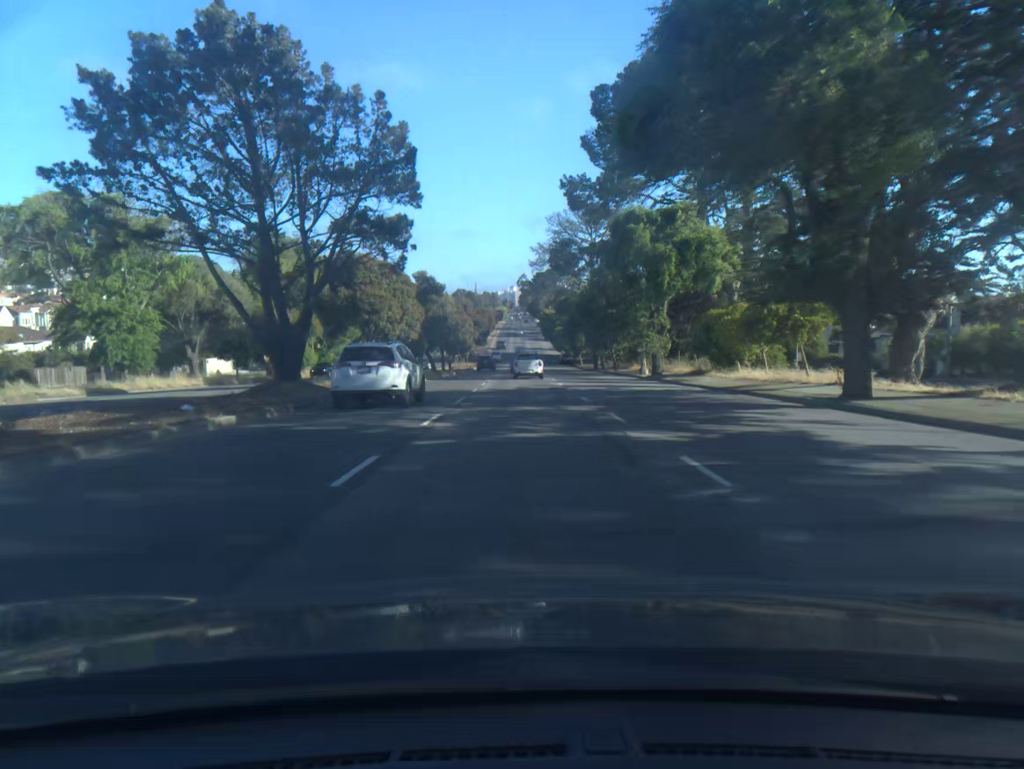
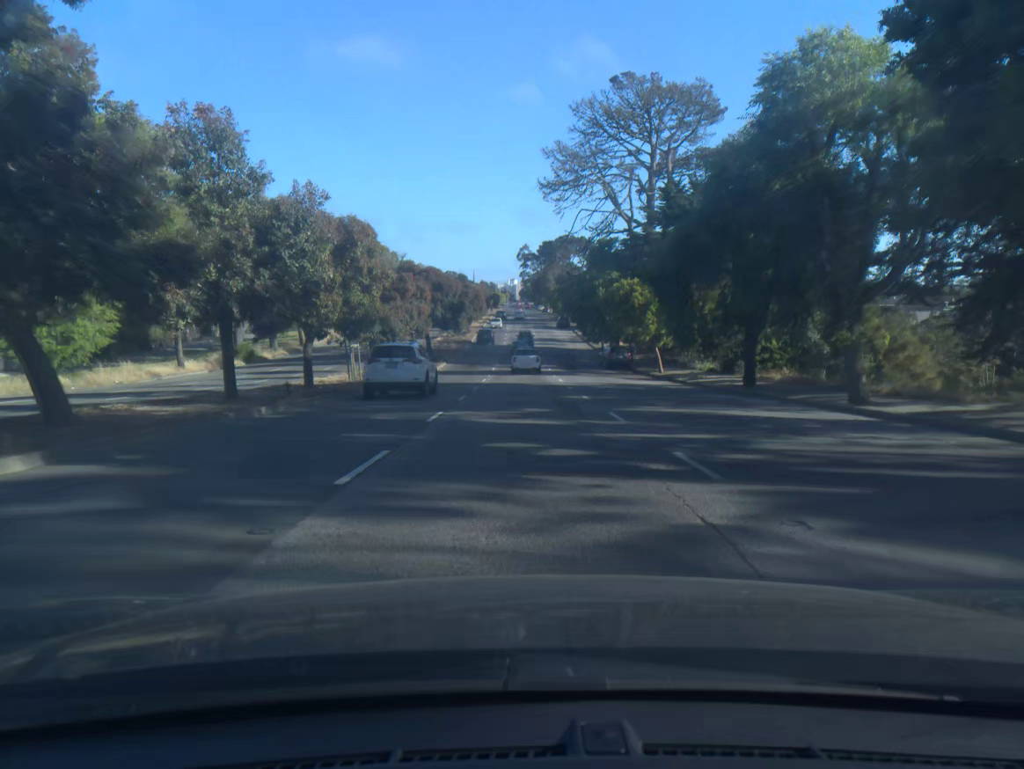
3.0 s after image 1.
(-0.1, +57.8) m; 0°
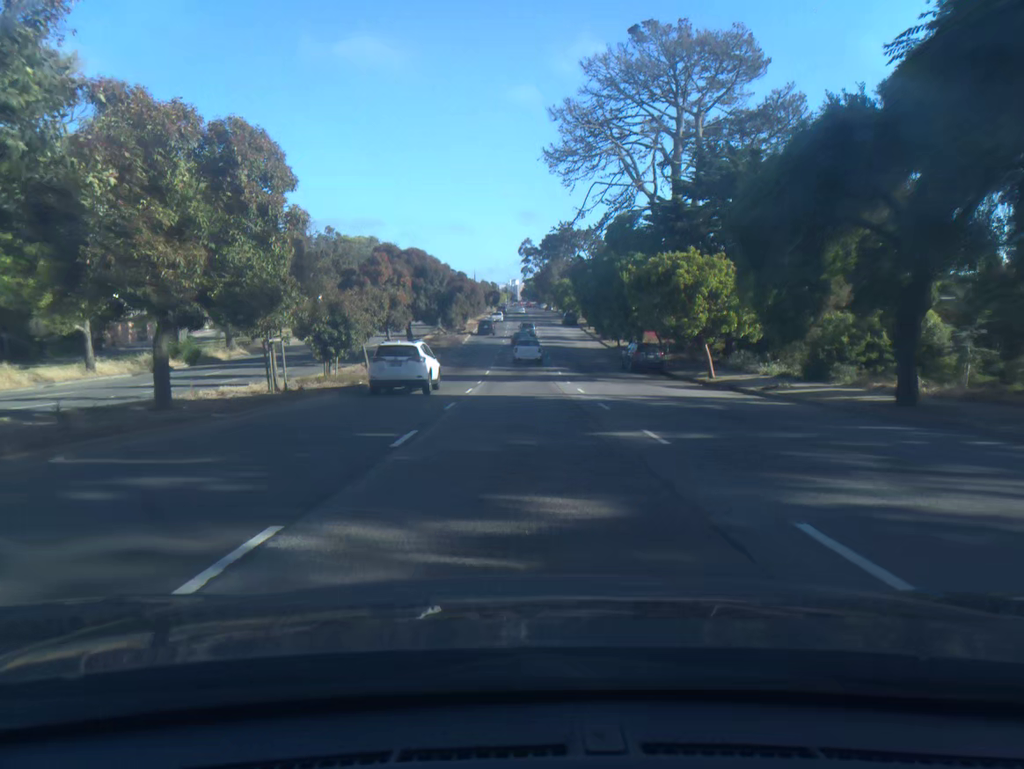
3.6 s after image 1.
(0.0, +11.8) m; 0°
